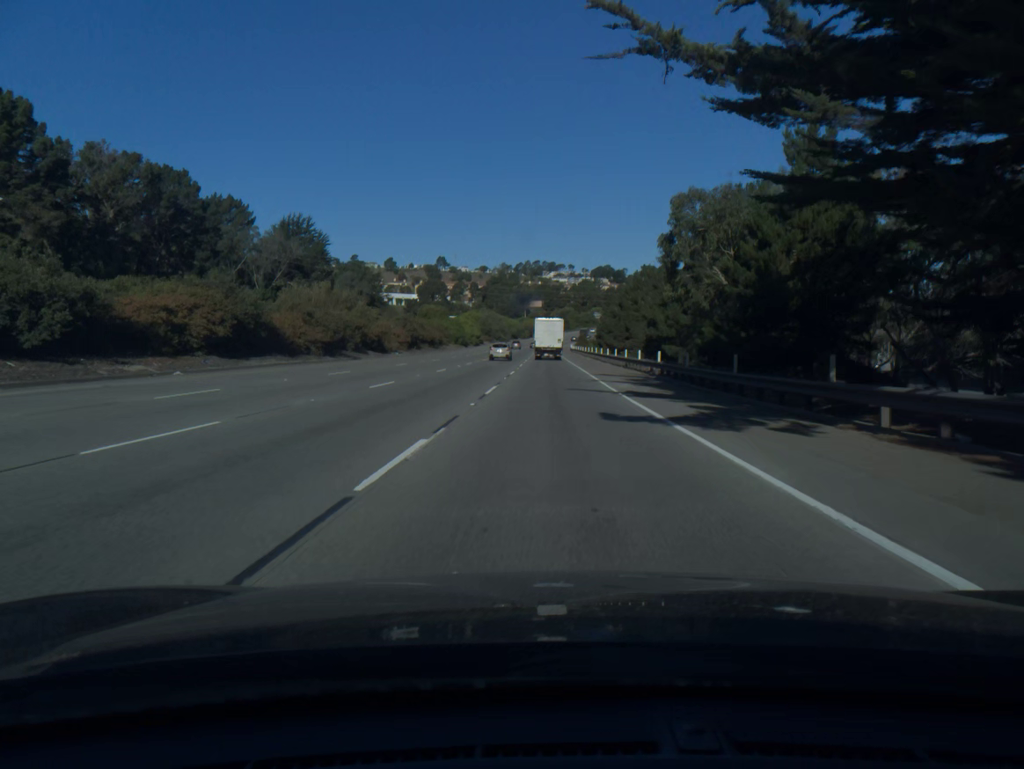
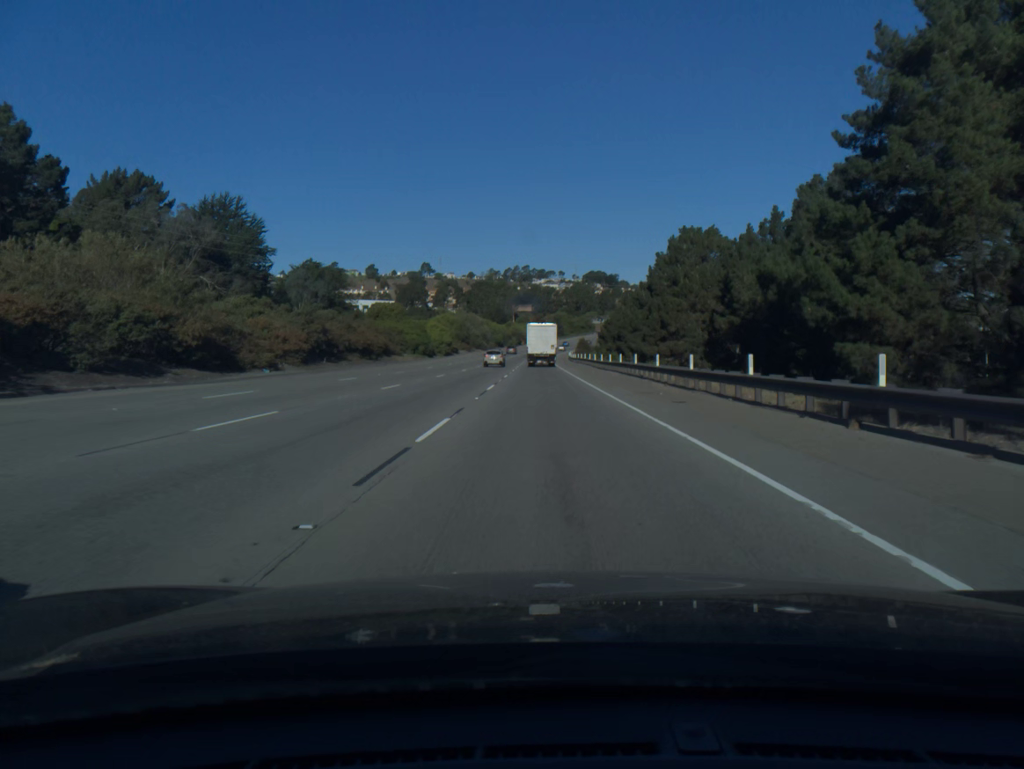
(+0.2, +40.3) m; +1°
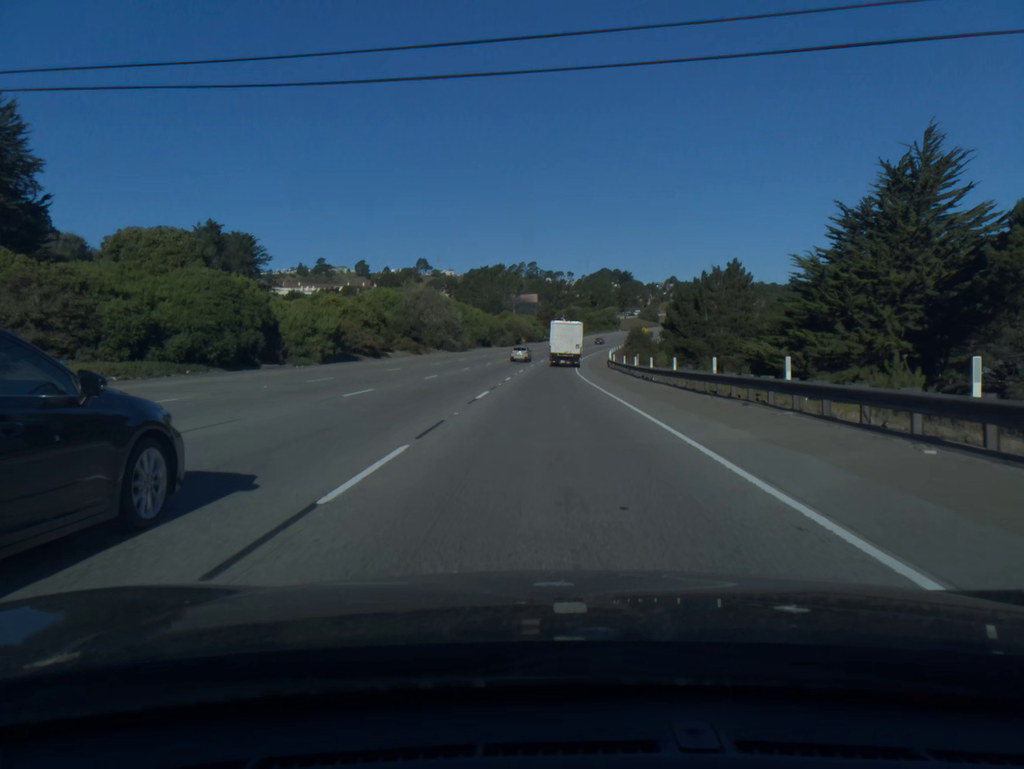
(-0.3, +78.6) m; -1°
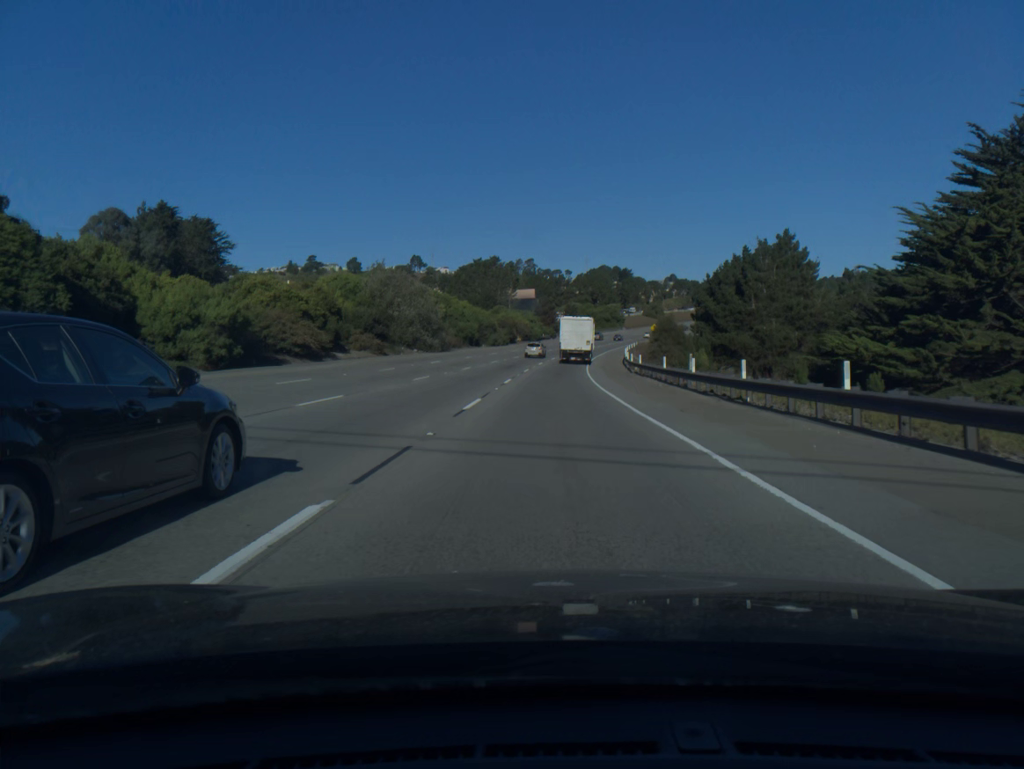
(0.0, +18.5) m; 0°
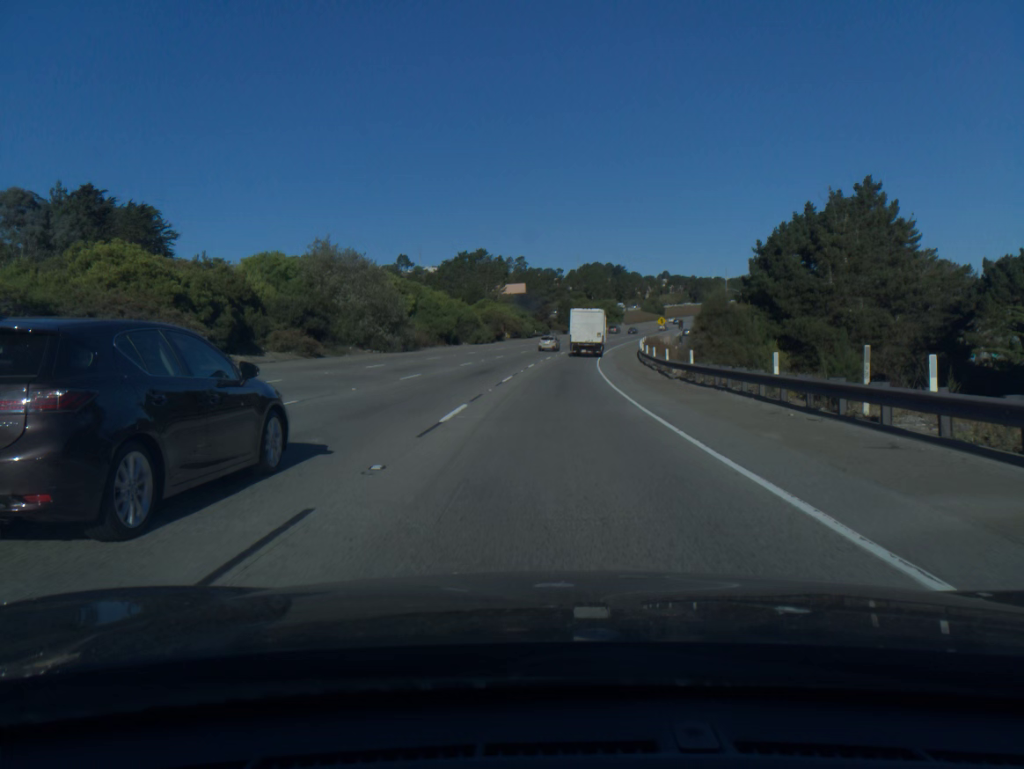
(+0.1, +18.5) m; 0°
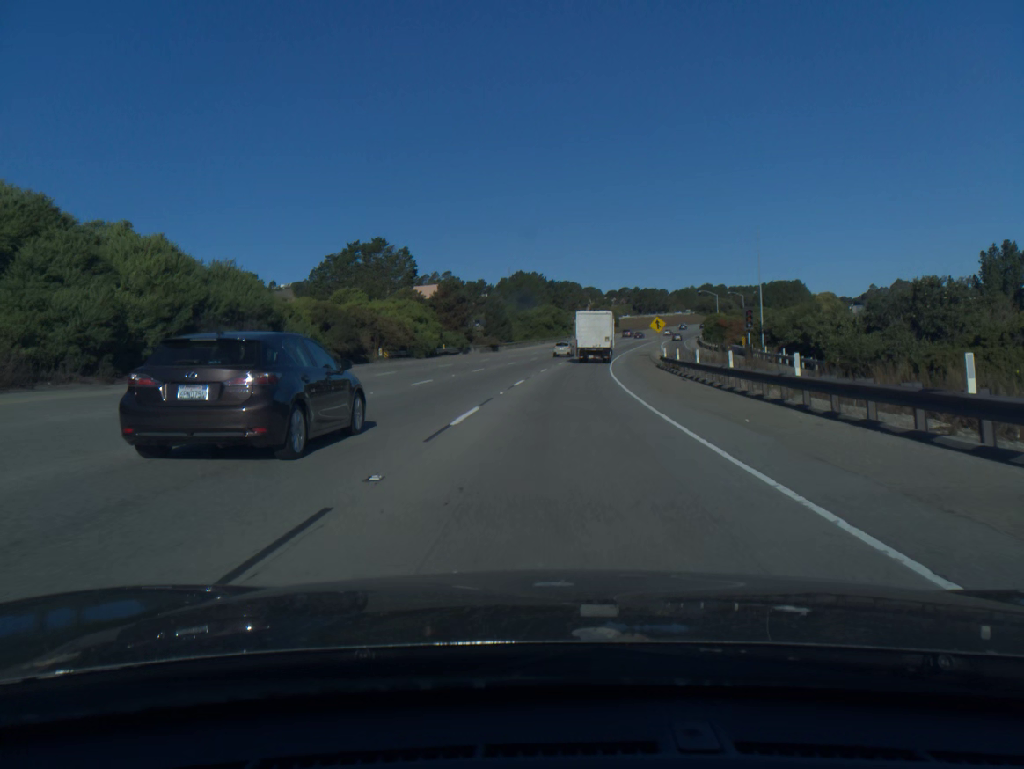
(+2.1, +58.4) m; +5°
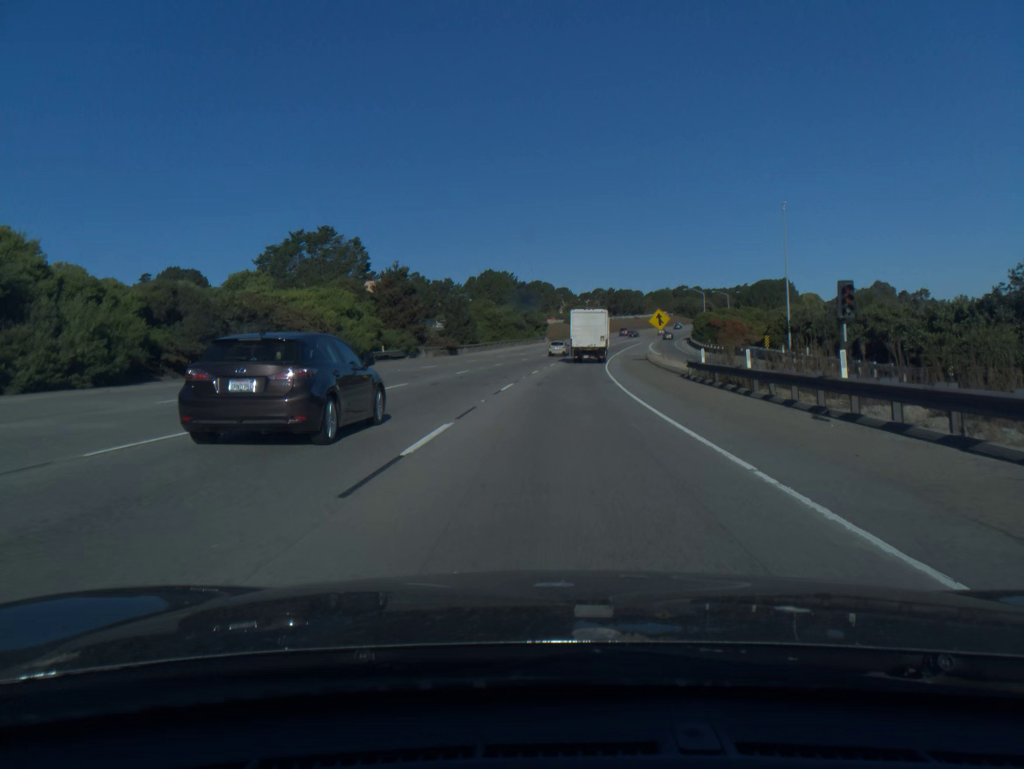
(+0.3, +18.4) m; +2°
